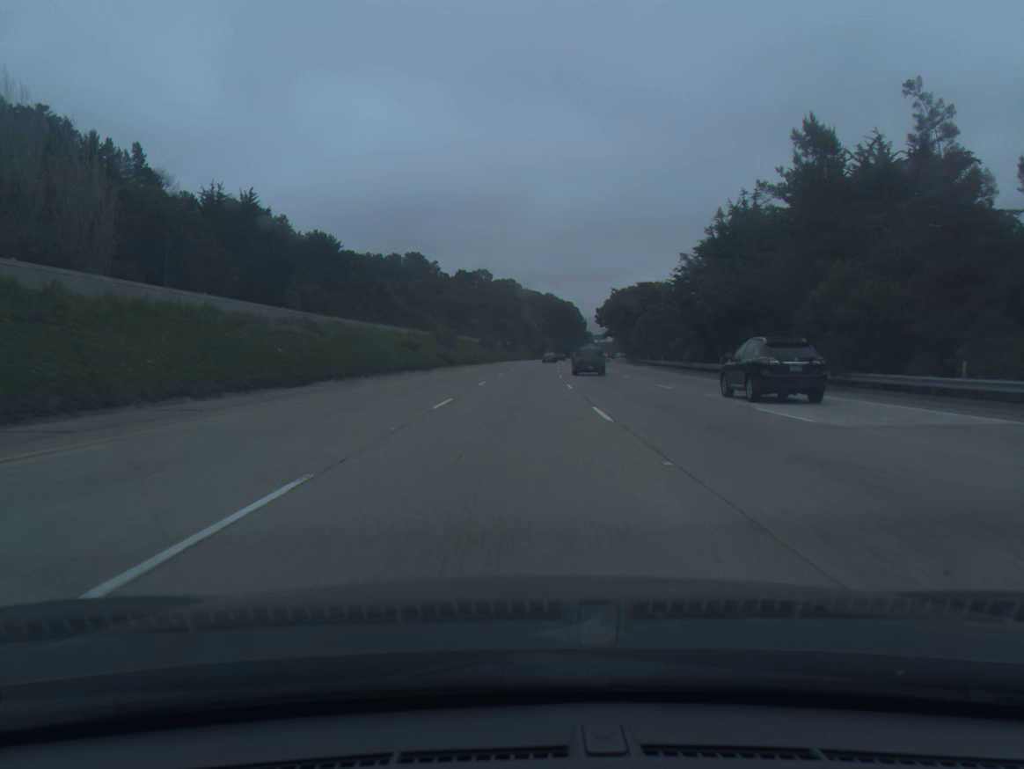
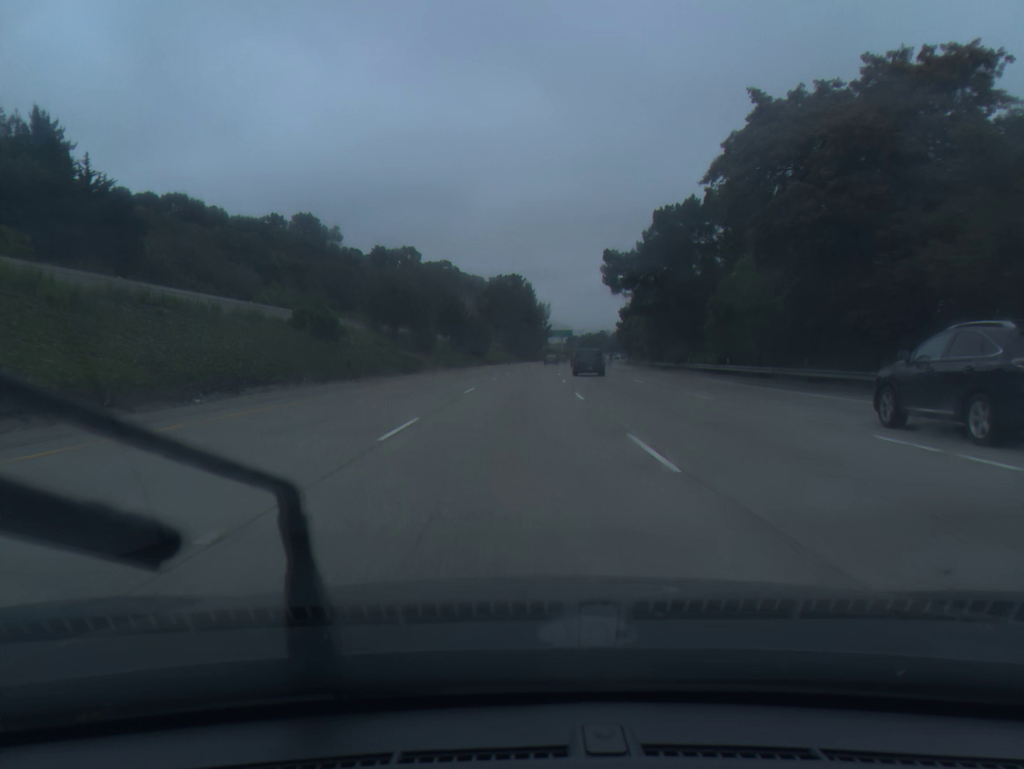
(+3.1, +94.4) m; +4°
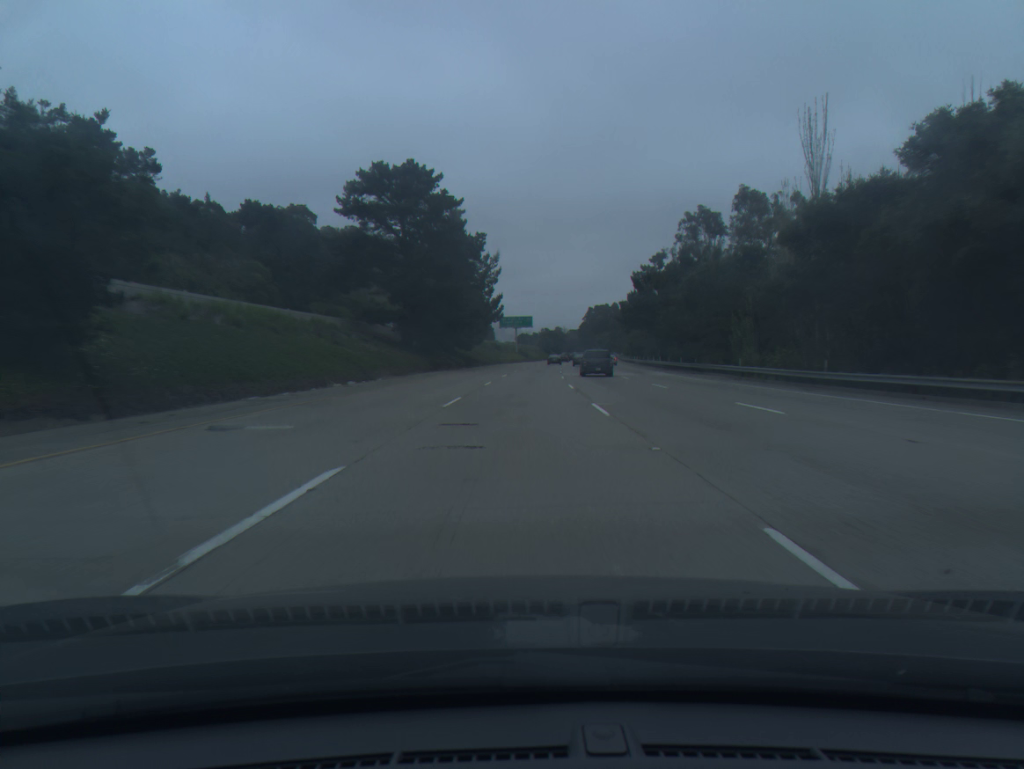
(+3.1, +94.3) m; +4°
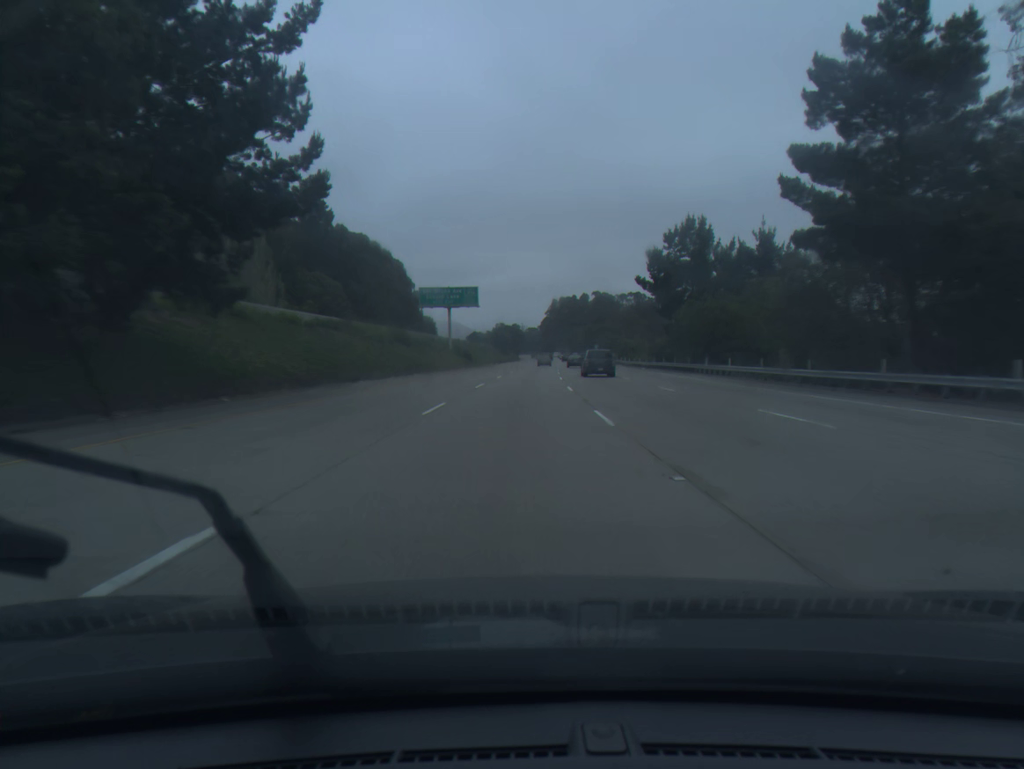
(+2.3, +75.5) m; +3°
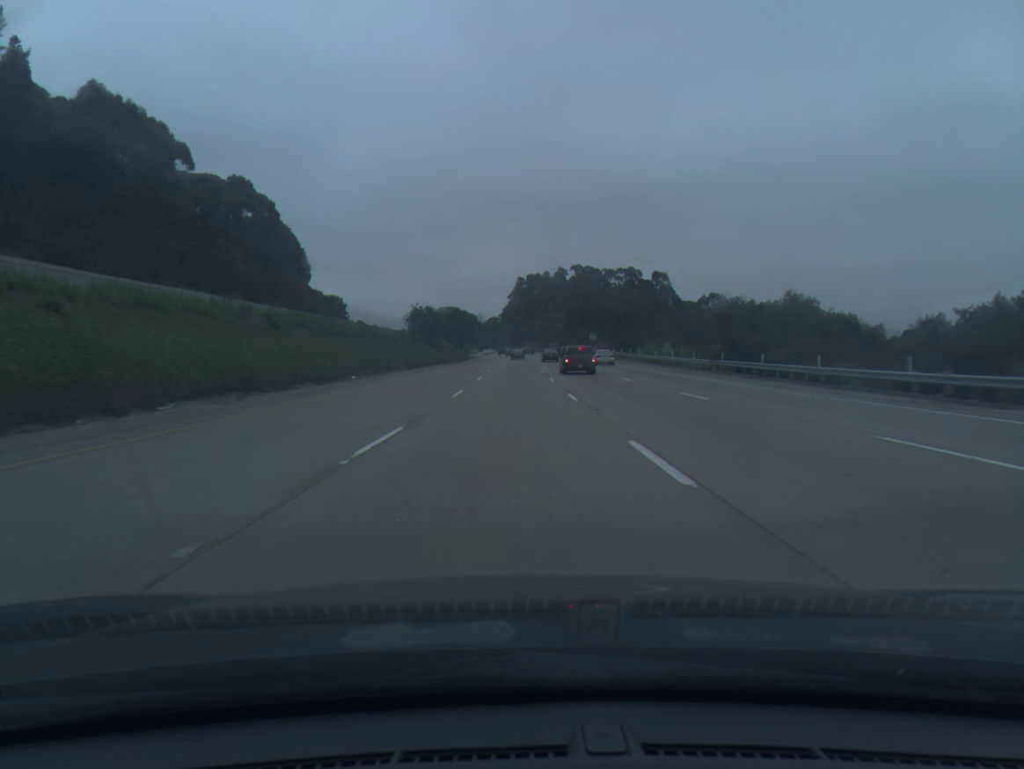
(+2.8, +94.3) m; +3°
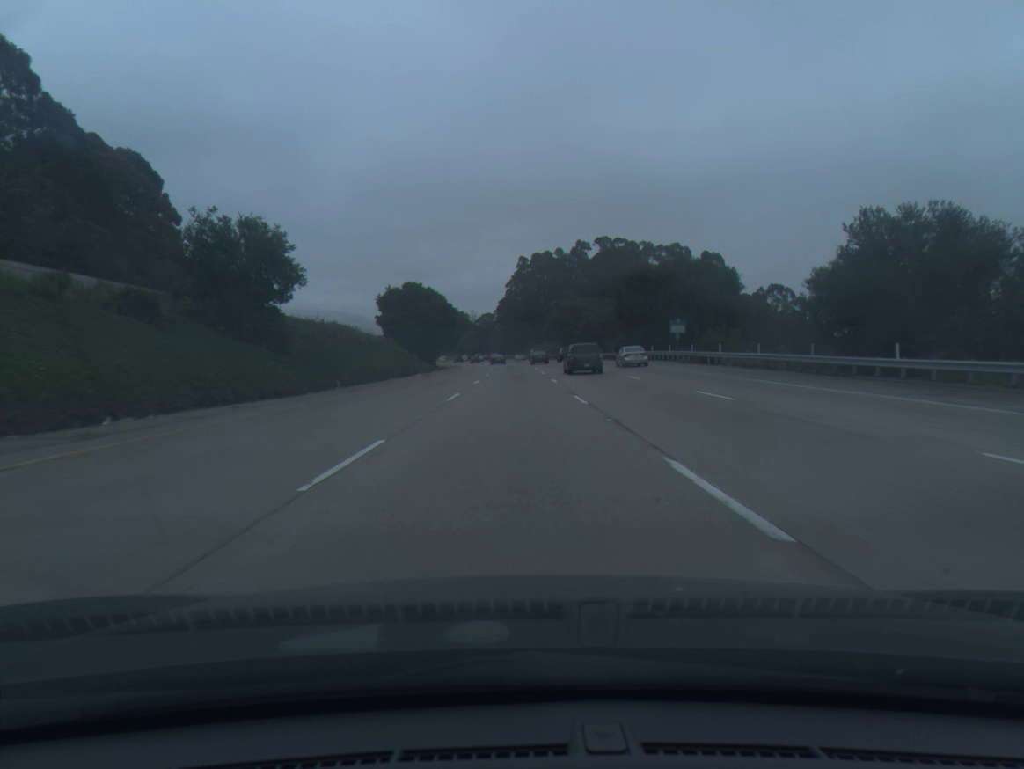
(-0.4, +75.3) m; 0°
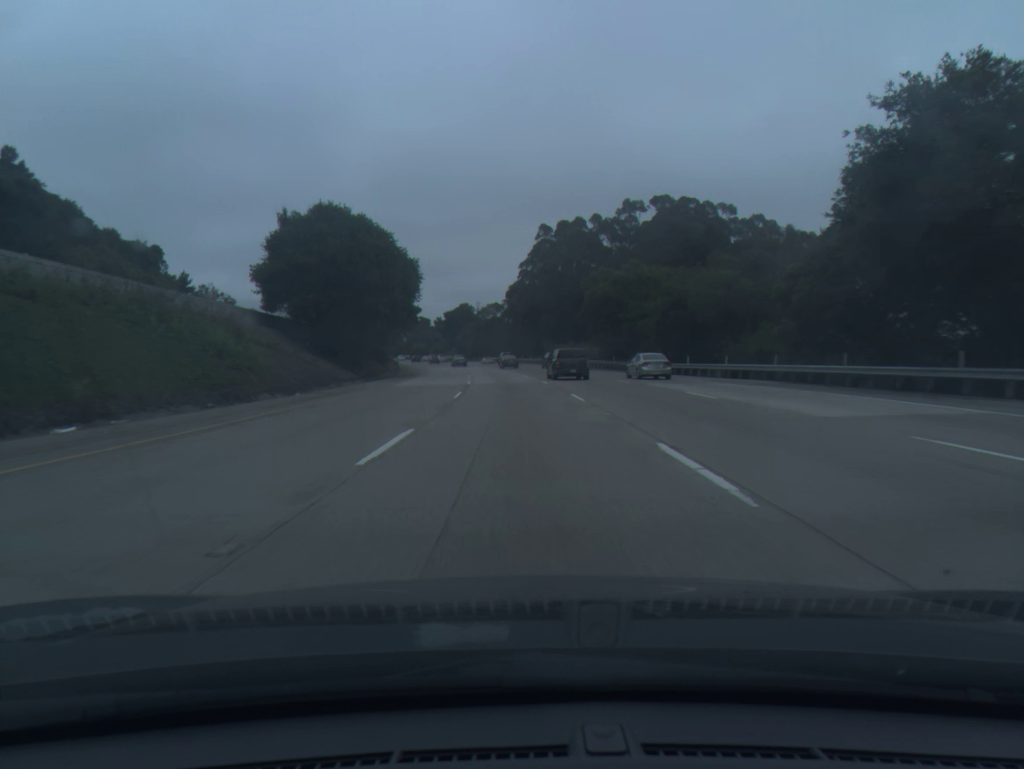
(-0.5, +56.4) m; -1°
